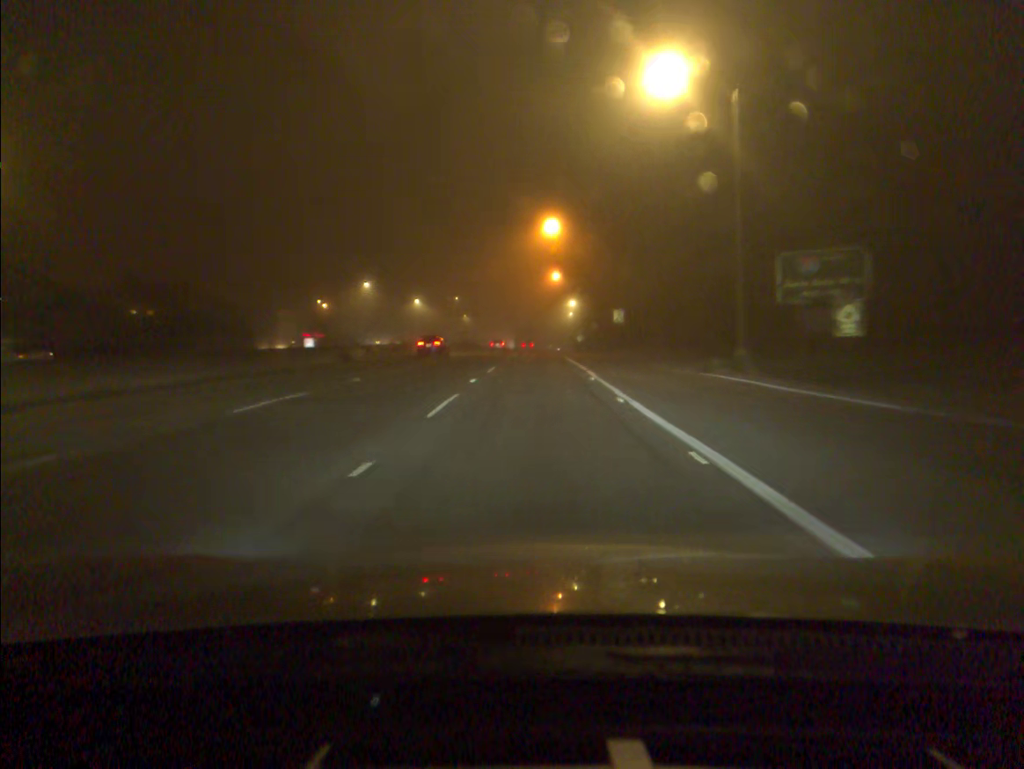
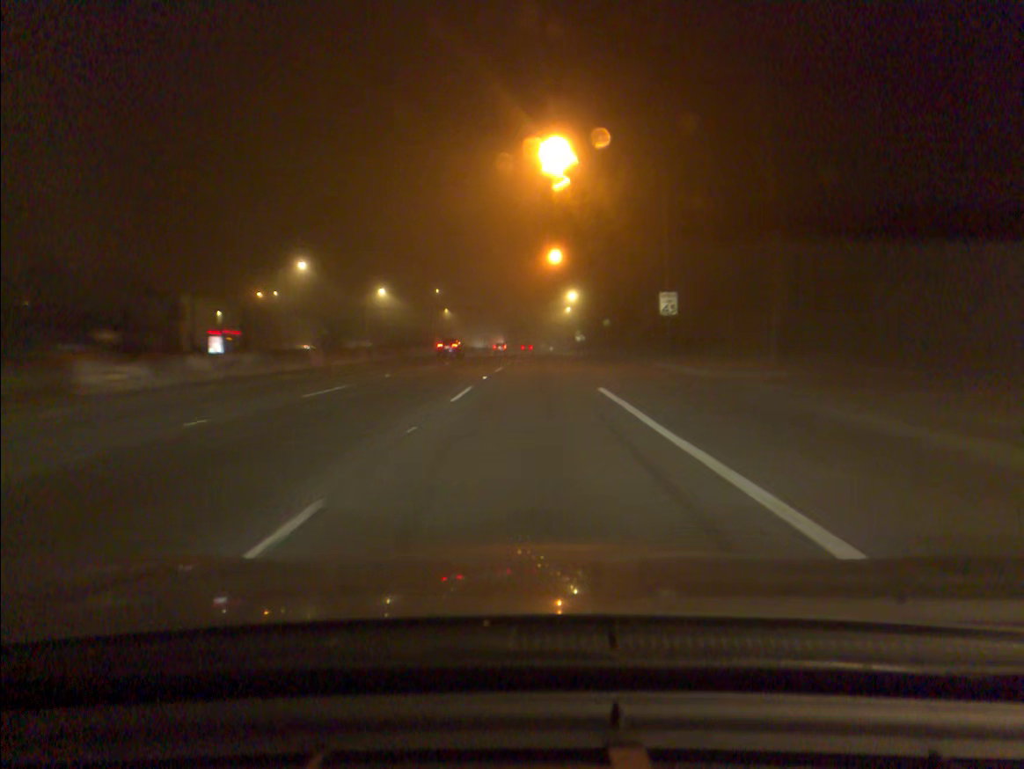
(+0.2, +26.0) m; 0°
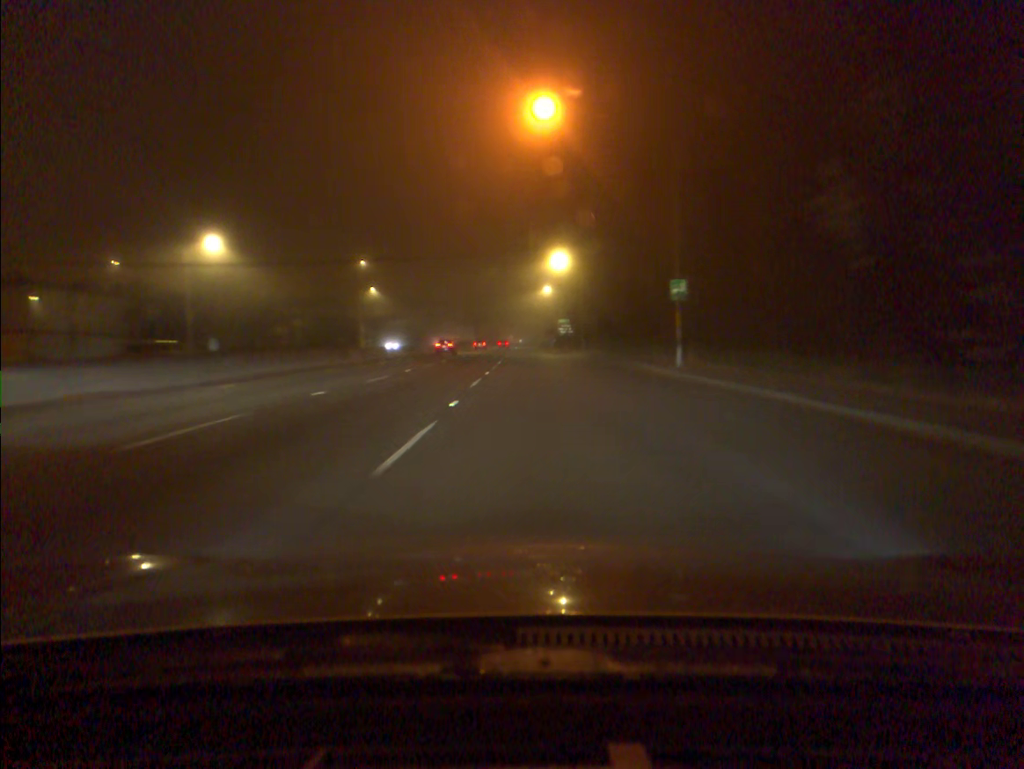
(+1.0, +52.2) m; +2°
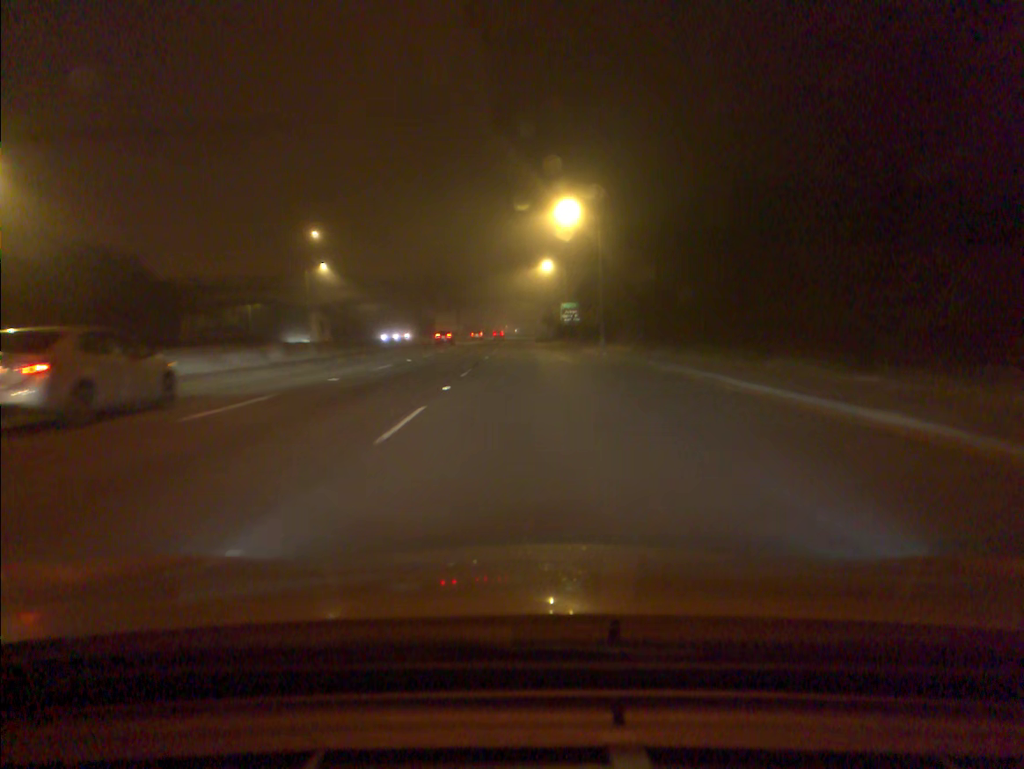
(+0.2, +26.2) m; 0°
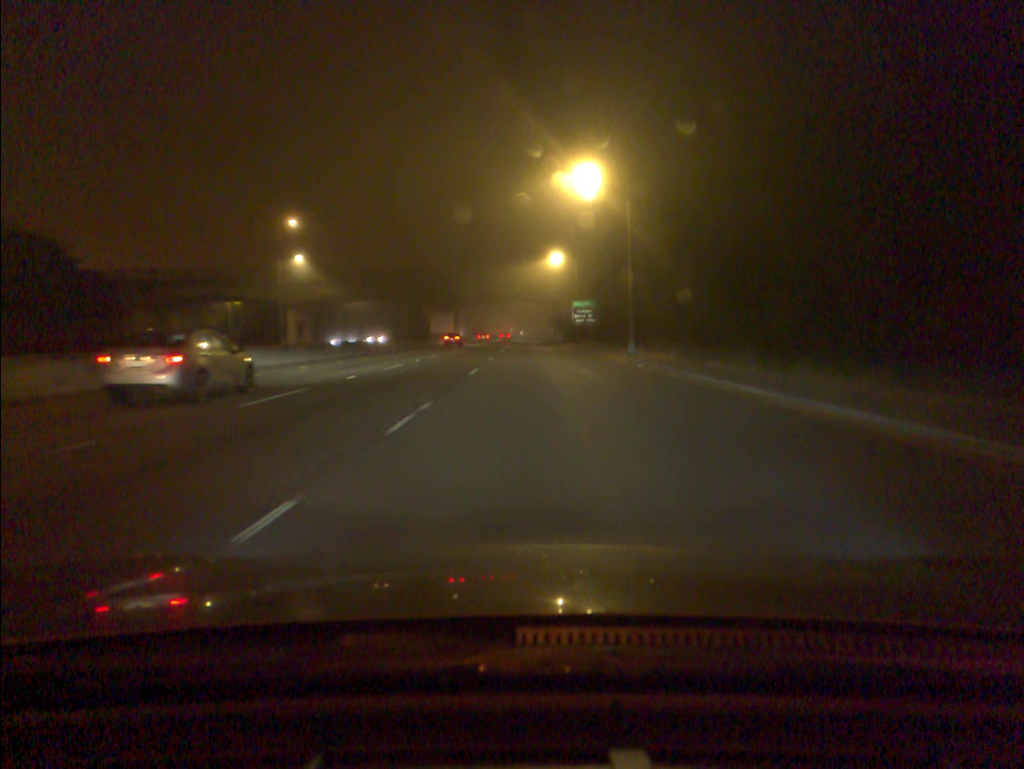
(-0.1, +13.0) m; 0°
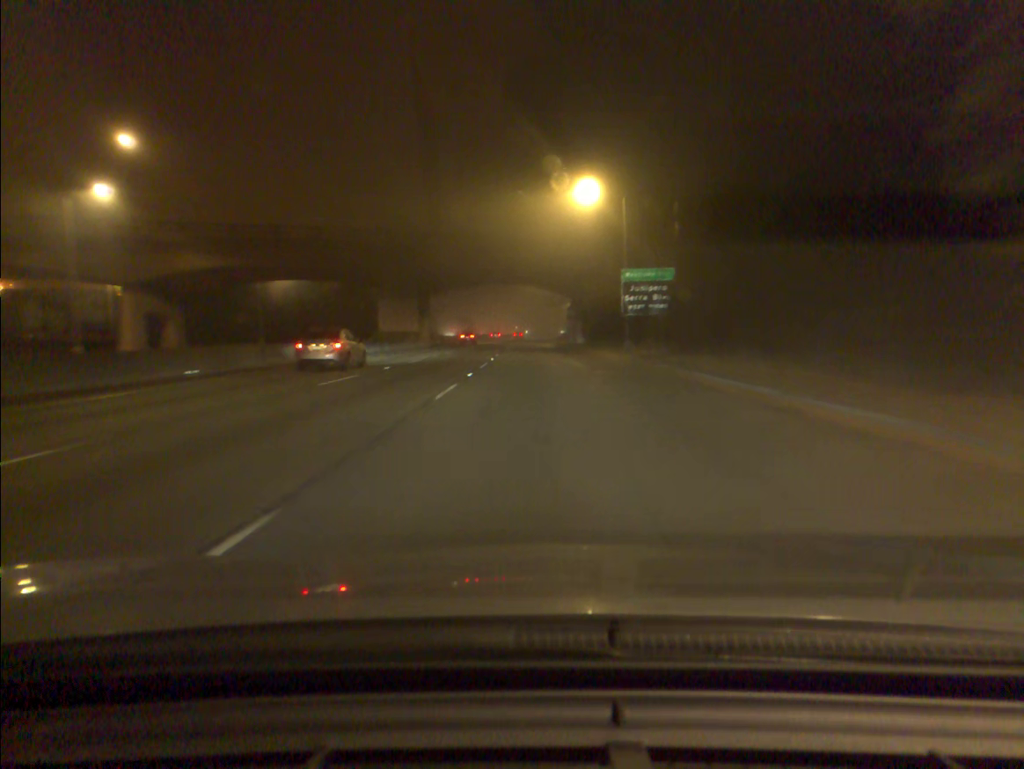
(-0.2, +39.2) m; 0°
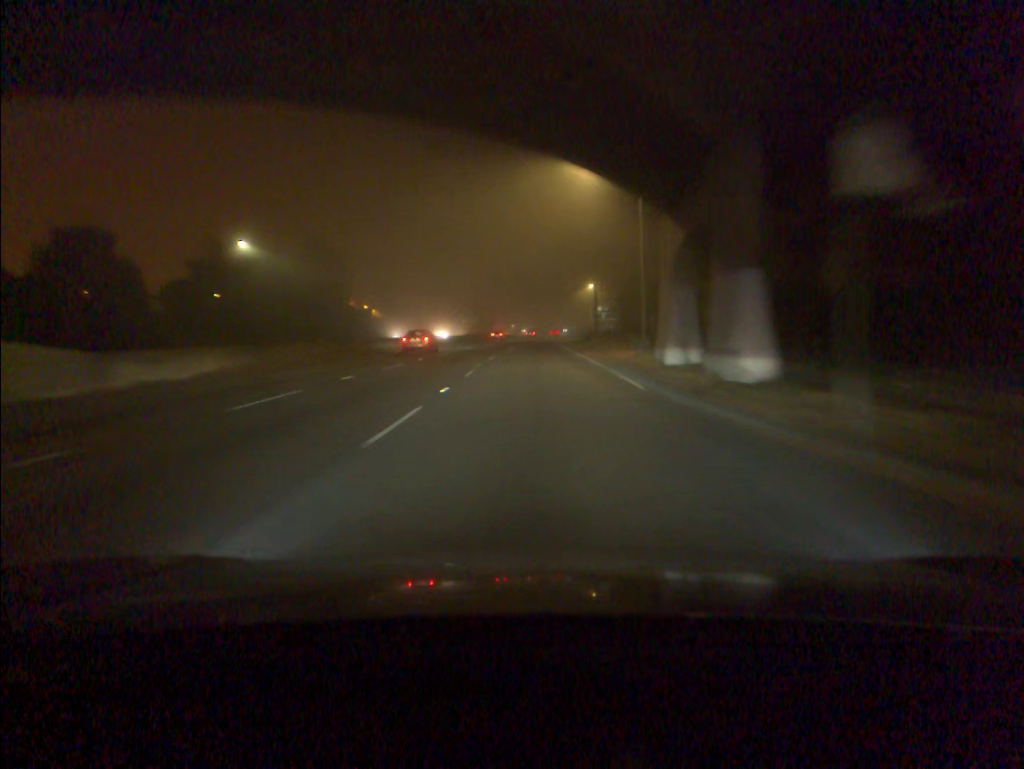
(-0.1, +64.8) m; 0°
